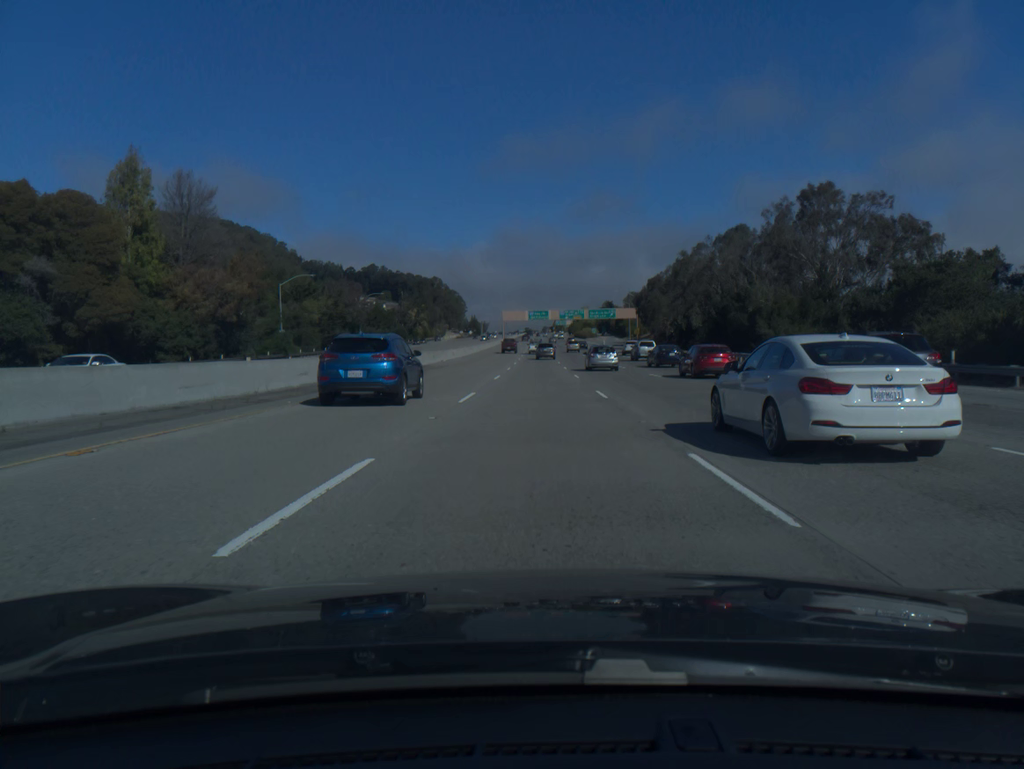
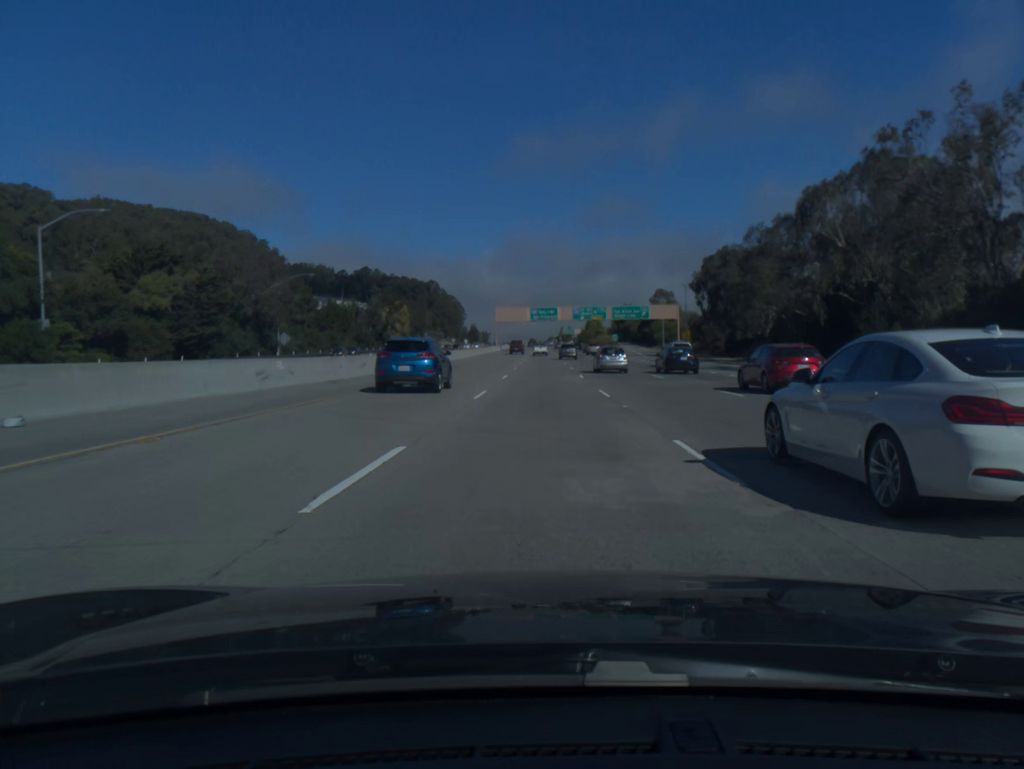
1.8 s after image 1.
(-0.3, +56.7) m; 0°
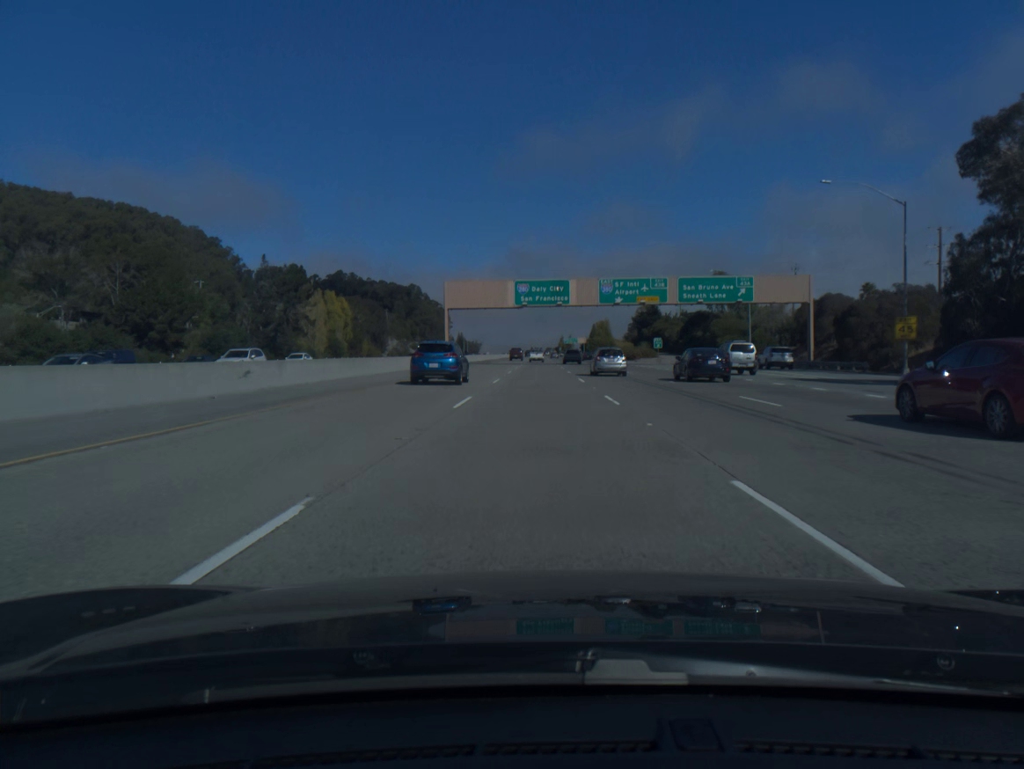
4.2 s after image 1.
(+0.3, +76.5) m; 0°
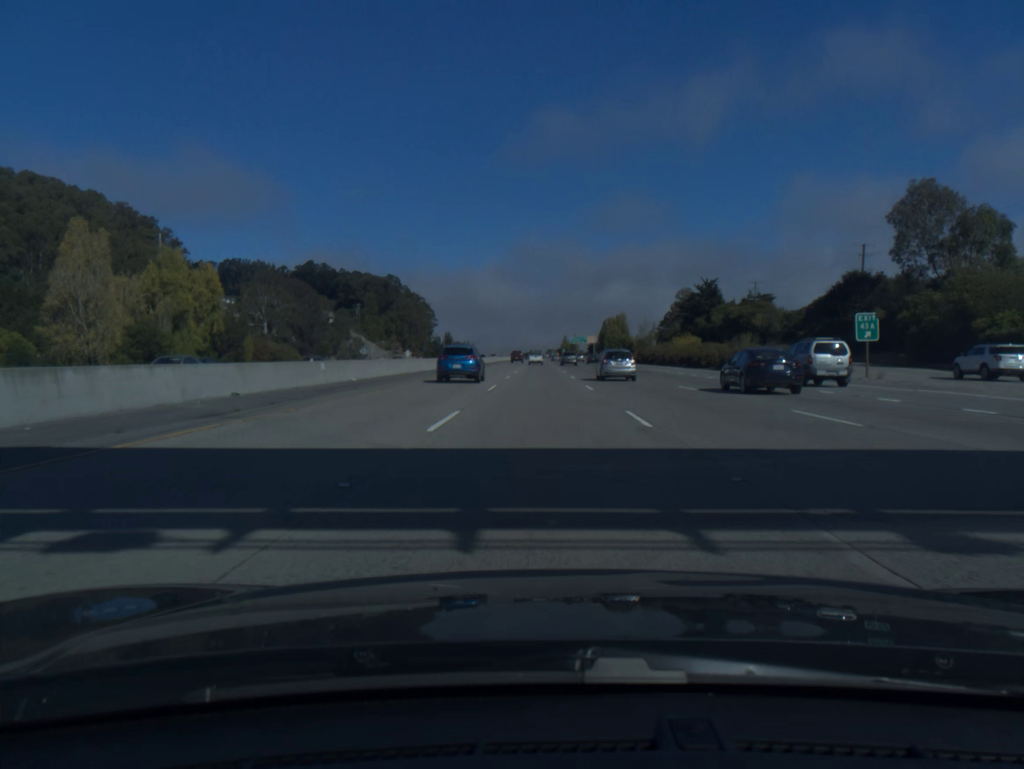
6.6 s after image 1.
(-0.1, +77.9) m; 0°
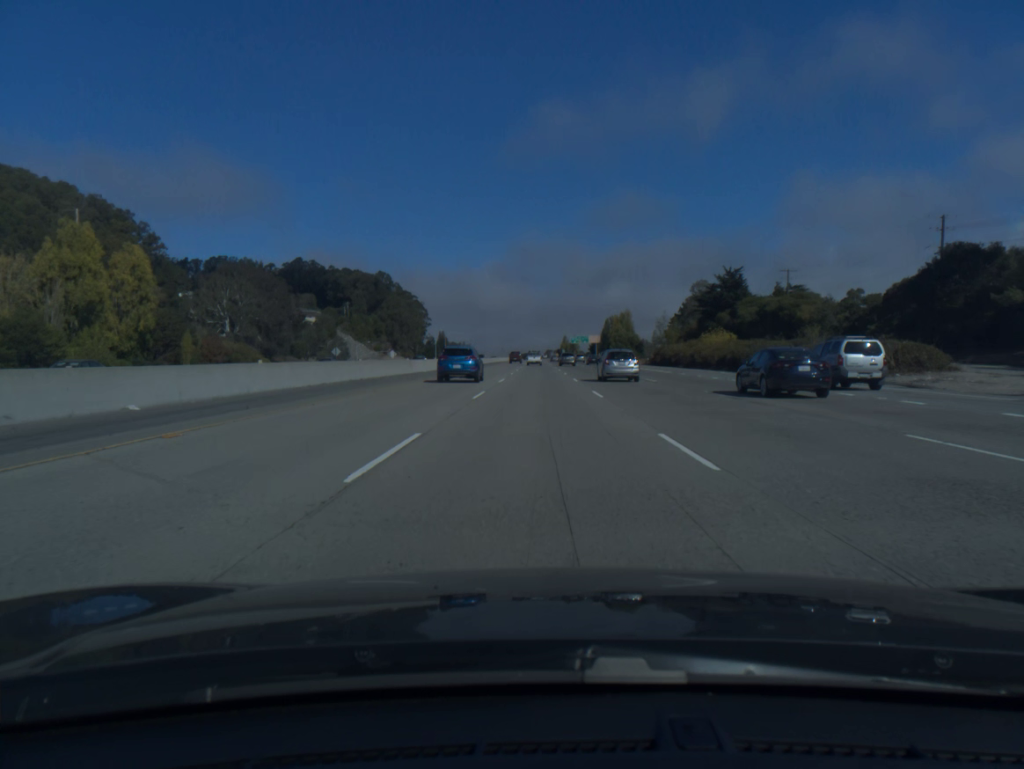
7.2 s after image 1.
(0.0, +19.7) m; 0°
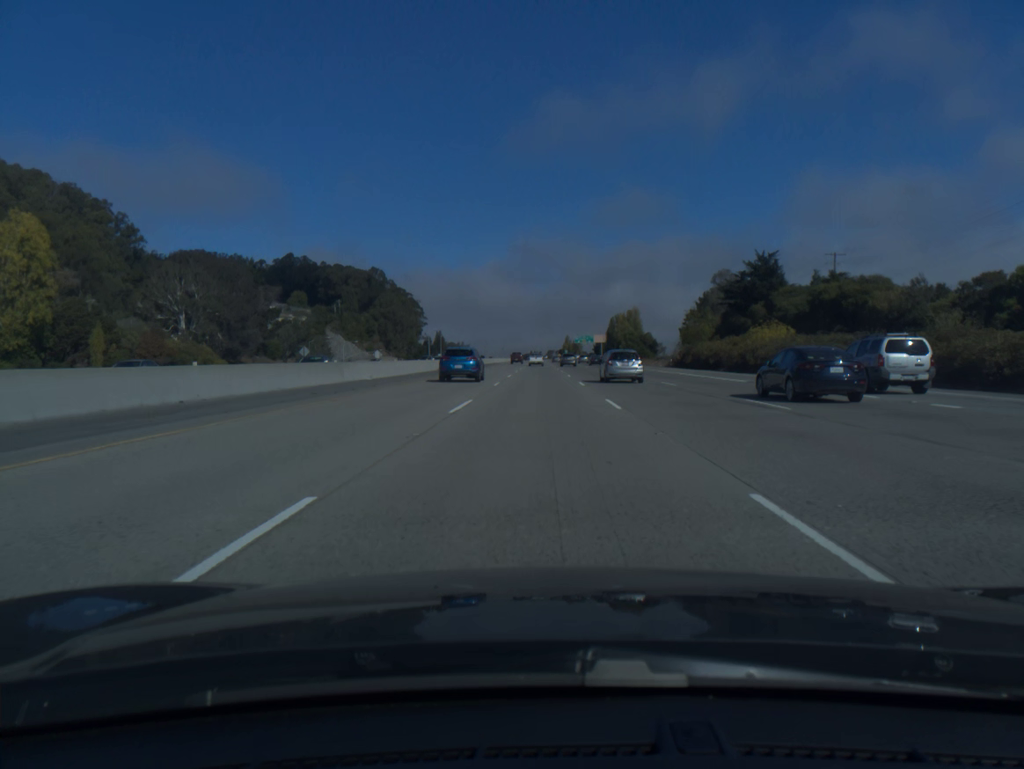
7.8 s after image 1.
(0.0, +19.8) m; 0°
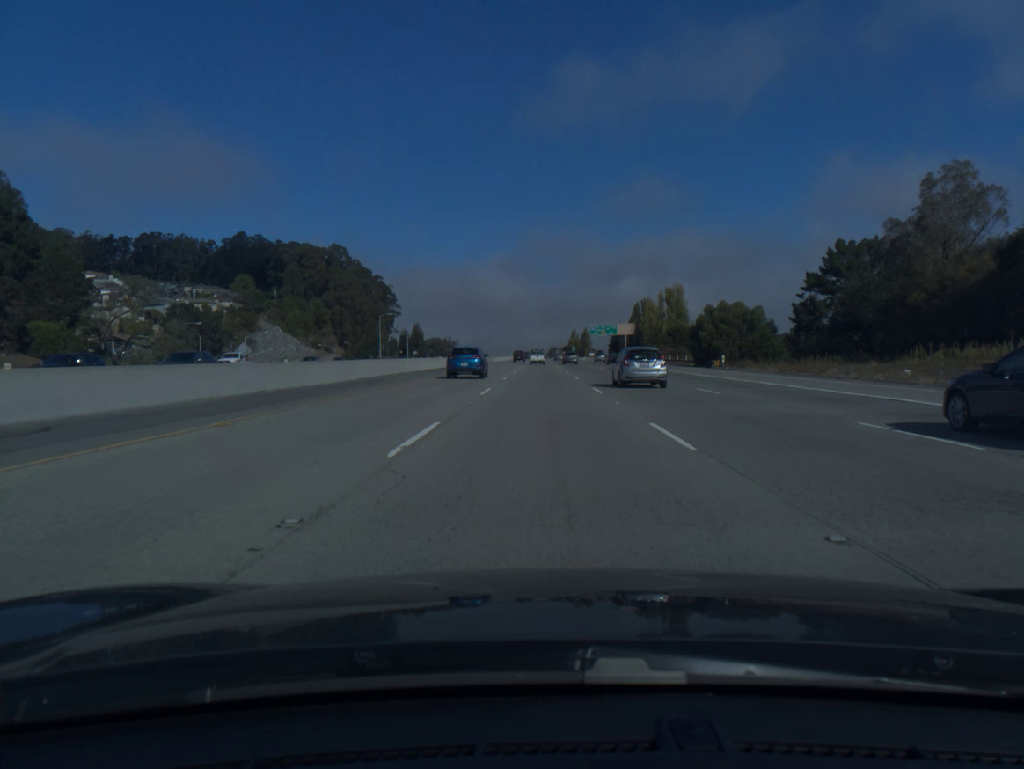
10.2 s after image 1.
(-0.2, +80.4) m; 0°
